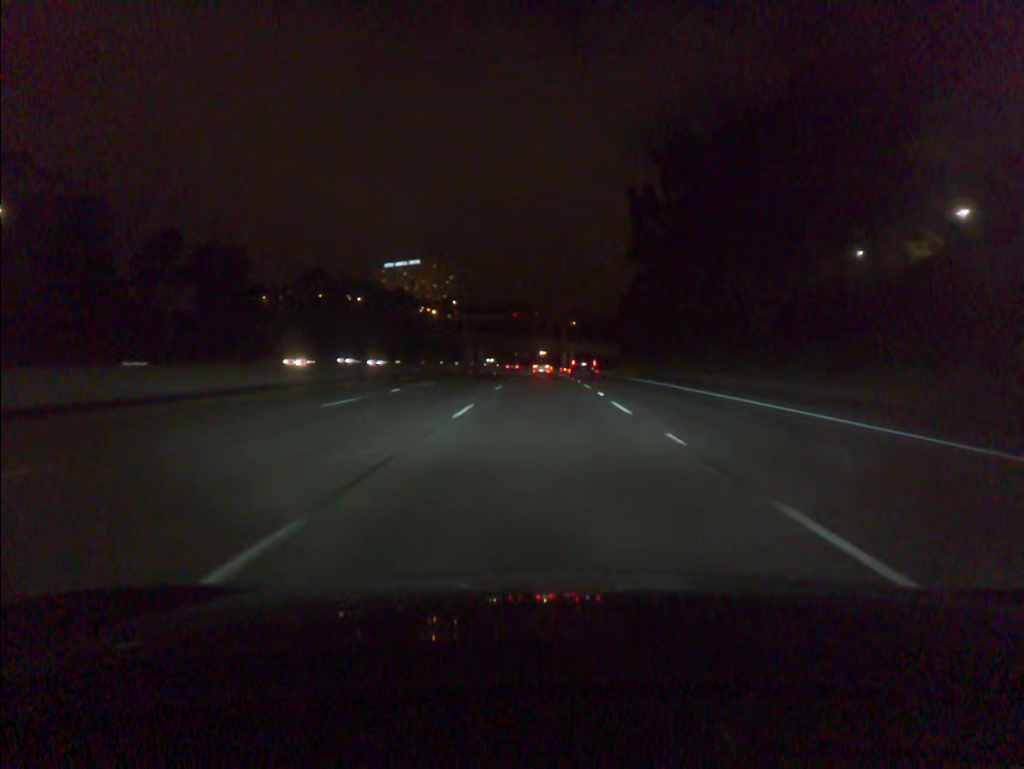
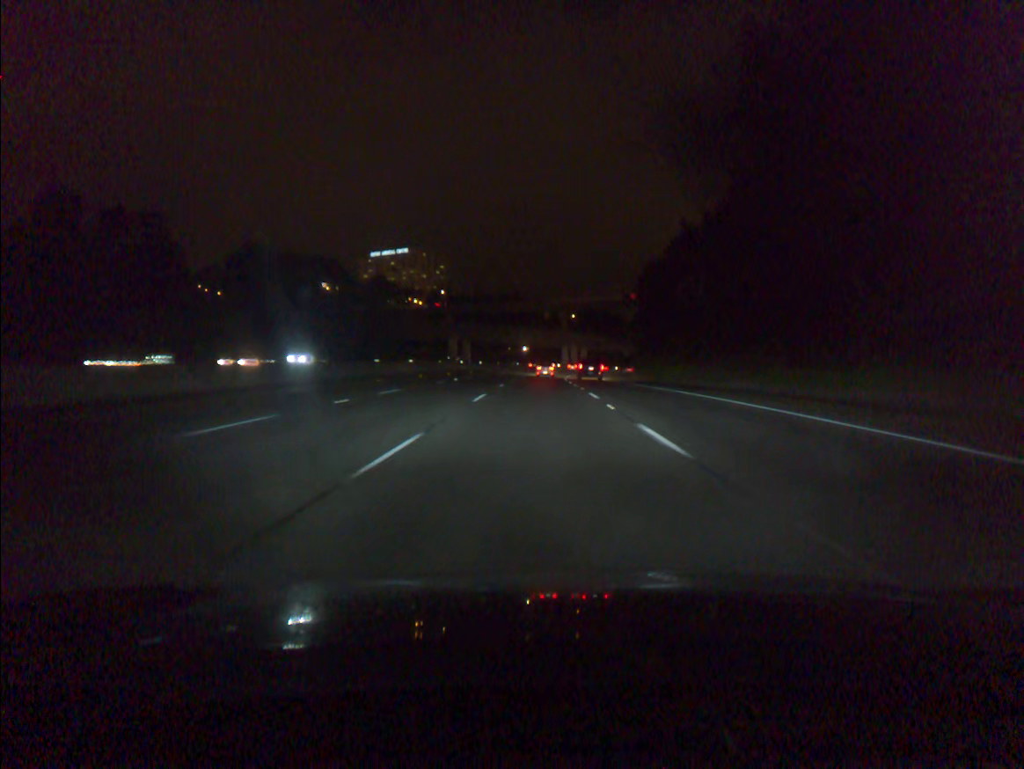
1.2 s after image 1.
(+0.1, +36.2) m; 0°
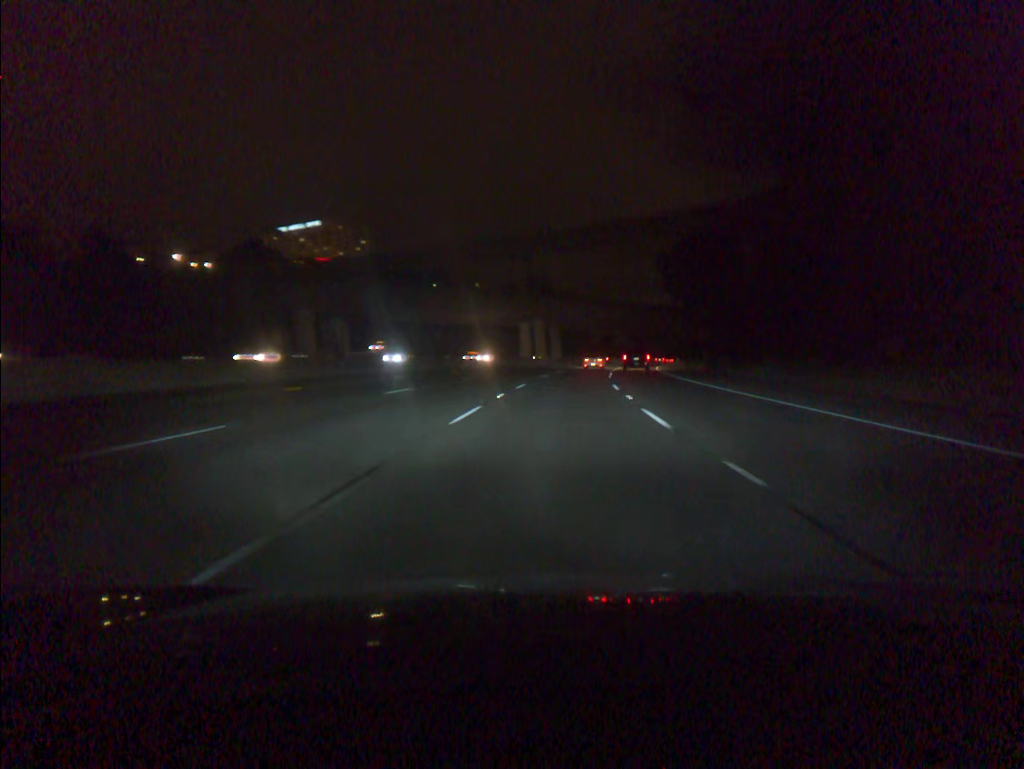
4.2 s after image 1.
(+1.1, +90.3) m; +3°
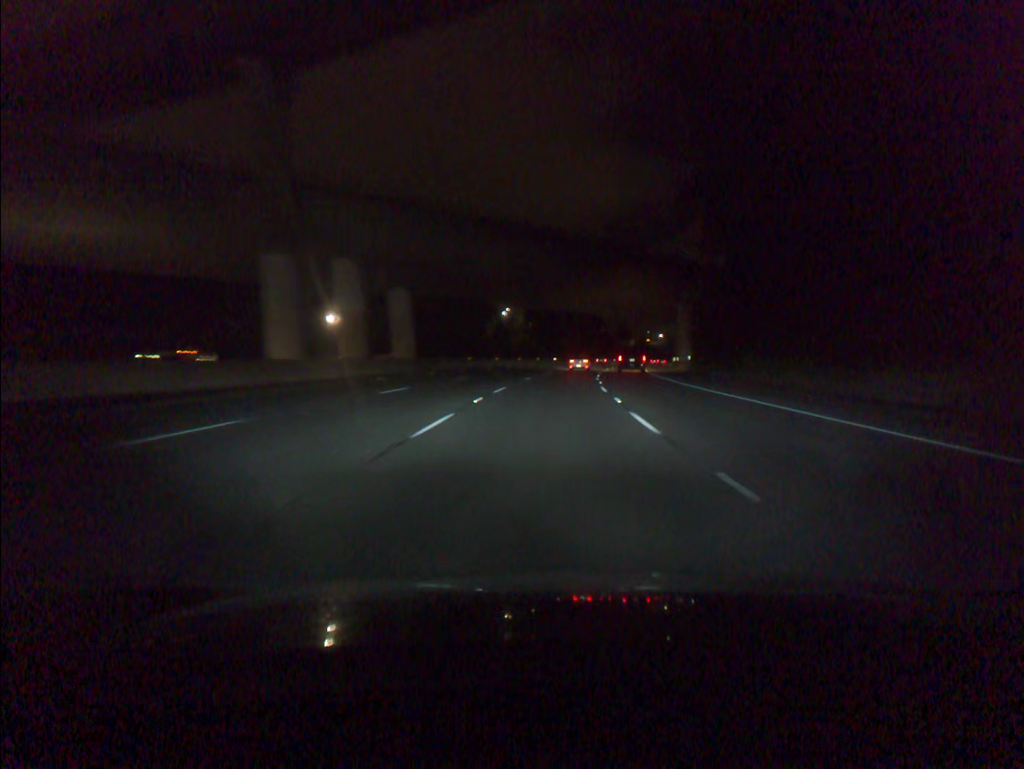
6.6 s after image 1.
(+4.8, +71.3) m; +7°
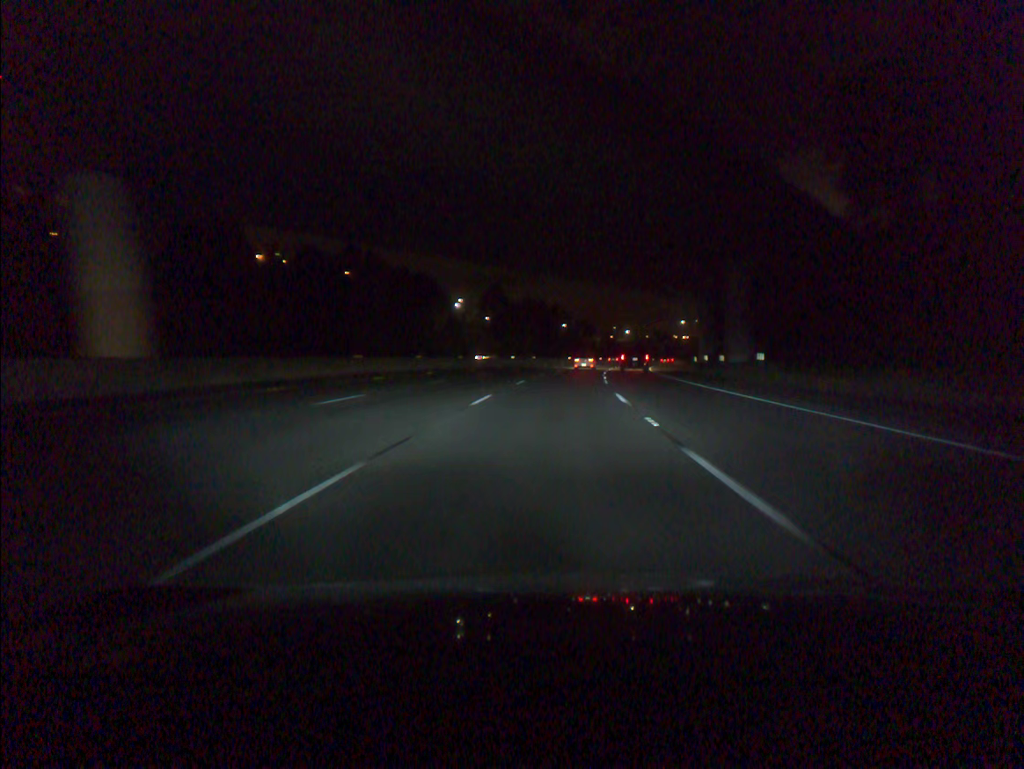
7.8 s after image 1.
(+0.9, +35.7) m; +3°
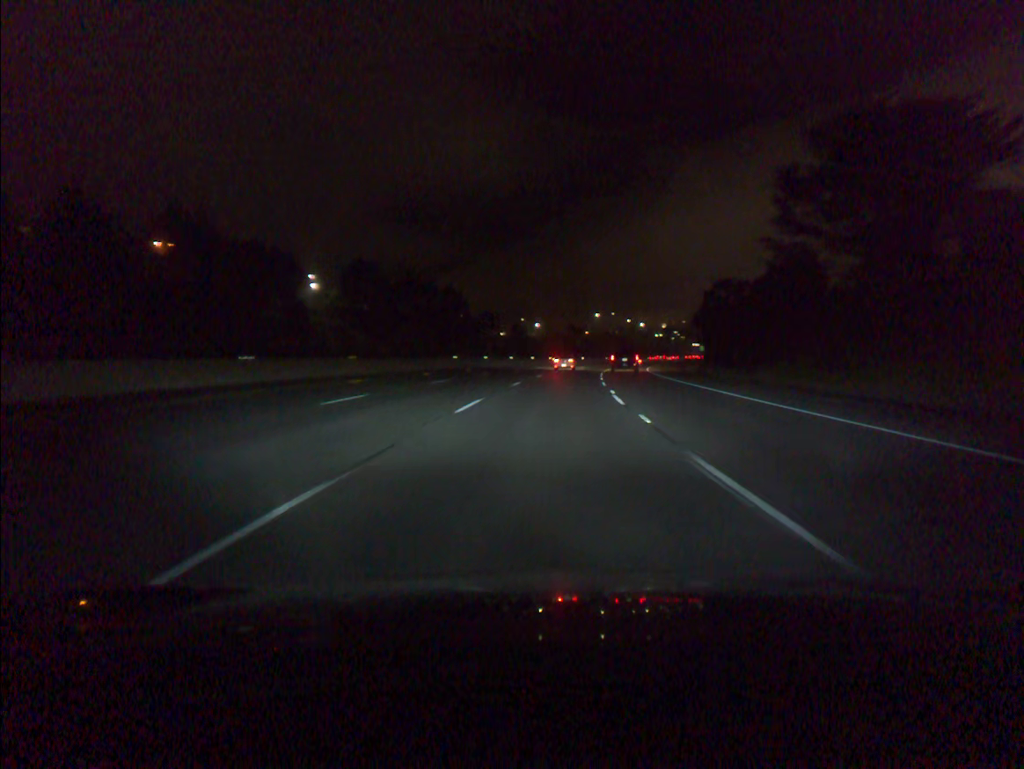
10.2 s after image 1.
(+4.4, +71.3) m; +7°
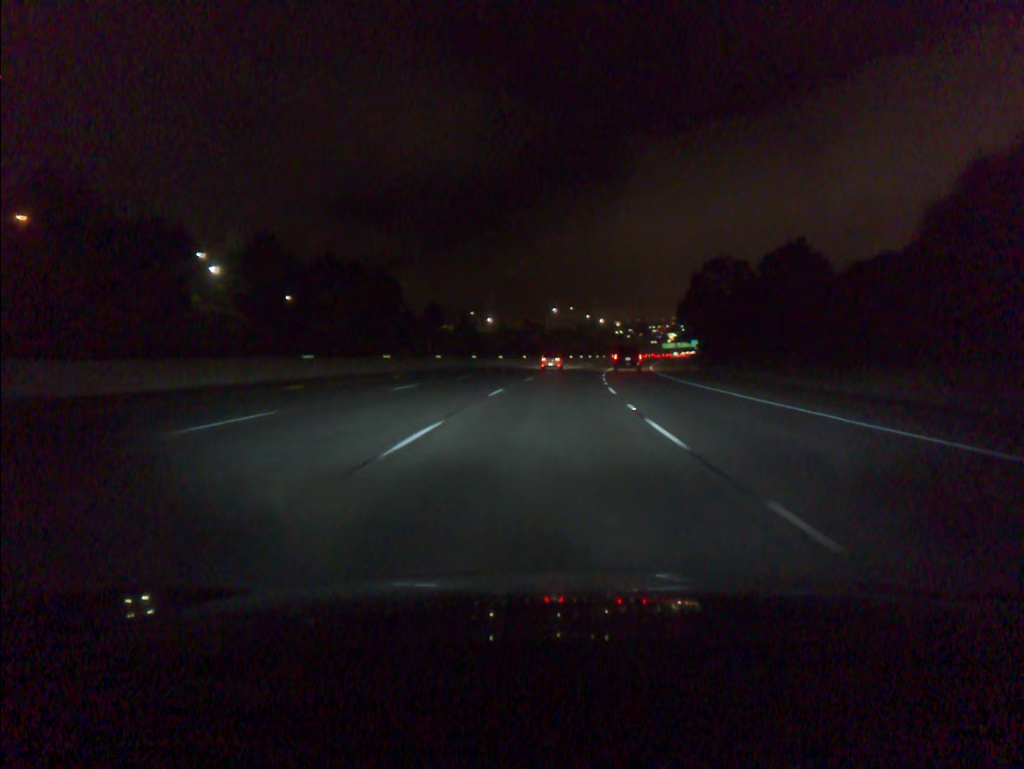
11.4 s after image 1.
(+1.0, +35.8) m; +3°
